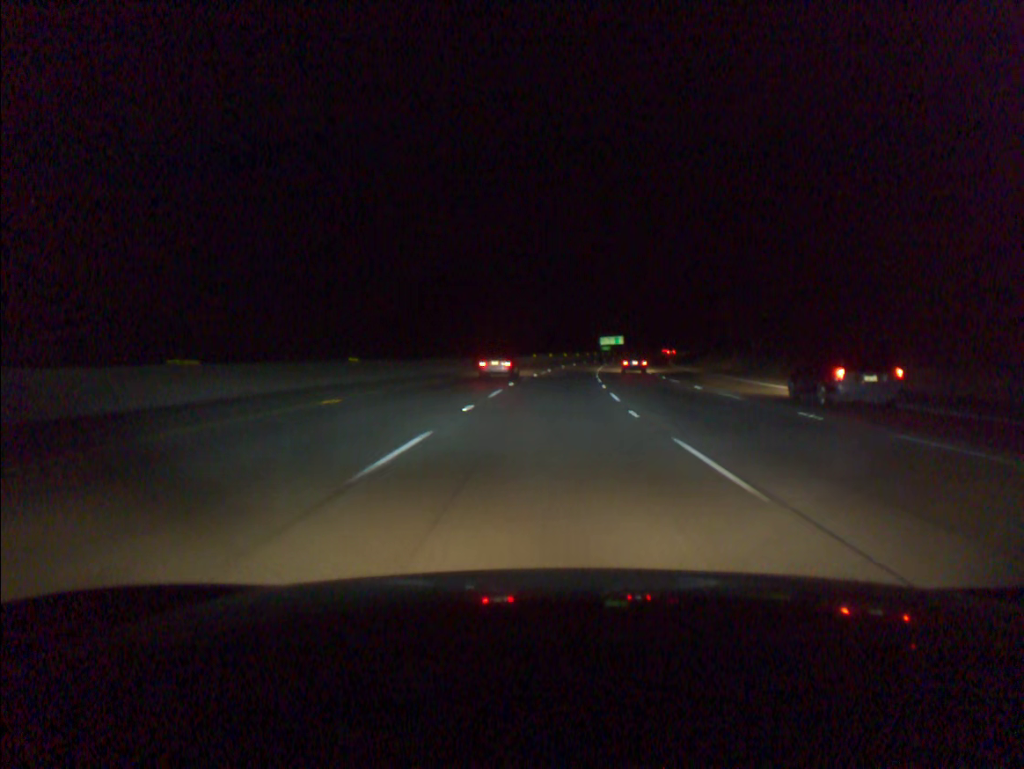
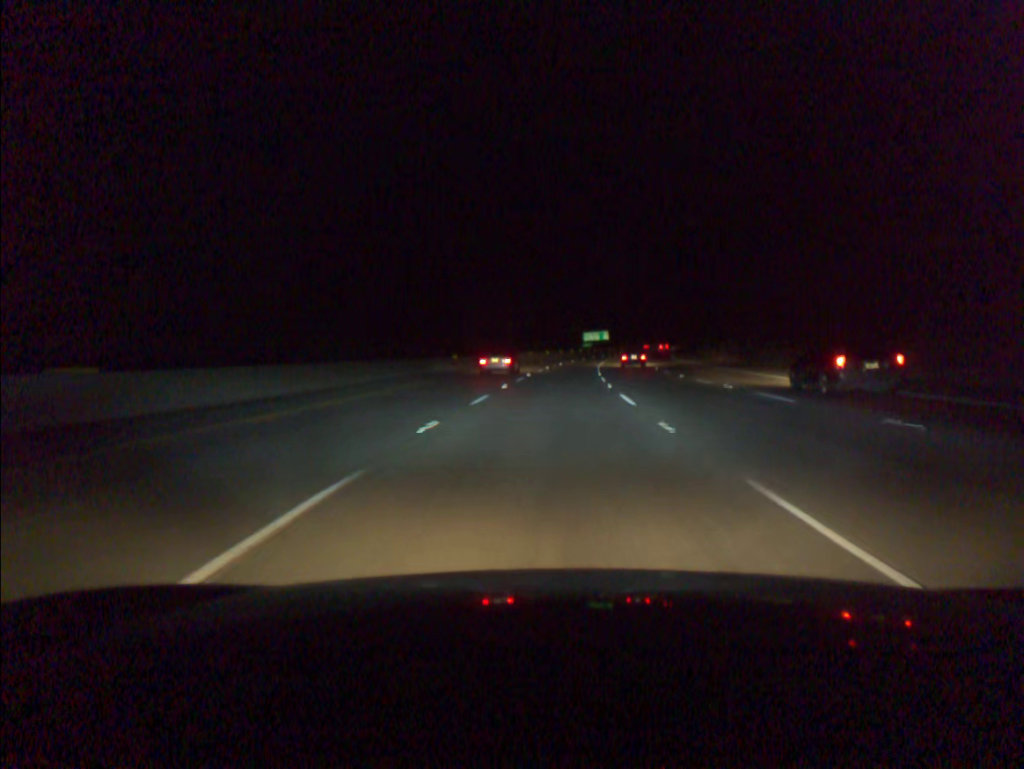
(+0.3, +19.0) m; +2°
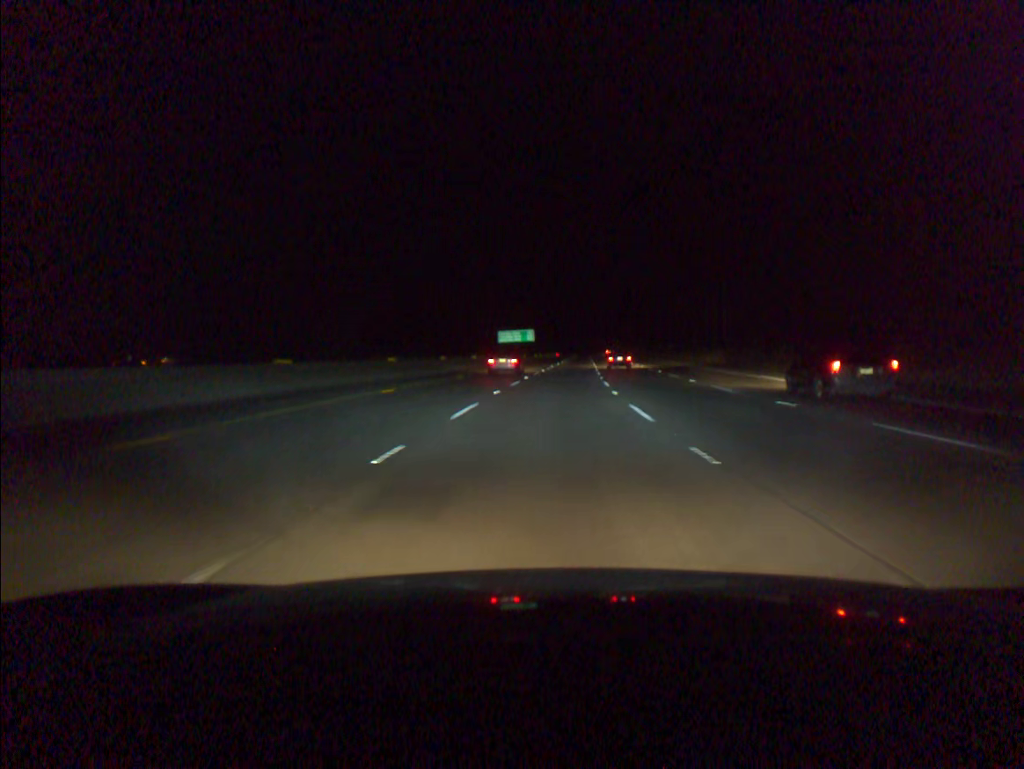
(+4.0, +76.0) m; +6°
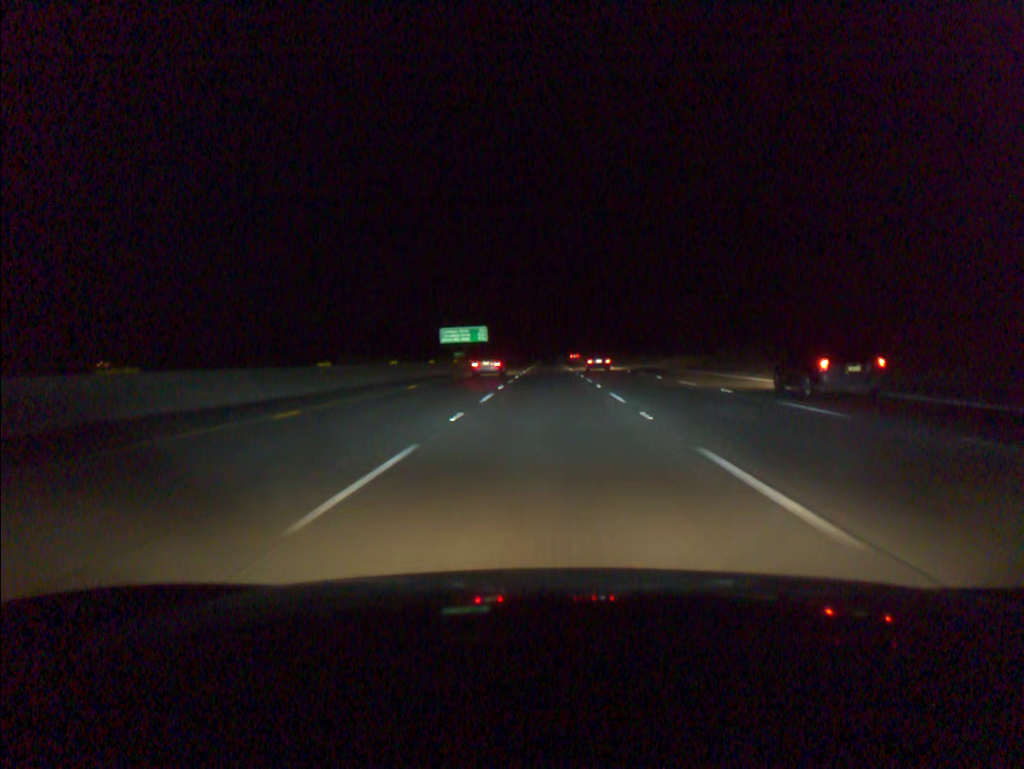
(+1.0, +38.1) m; +3°
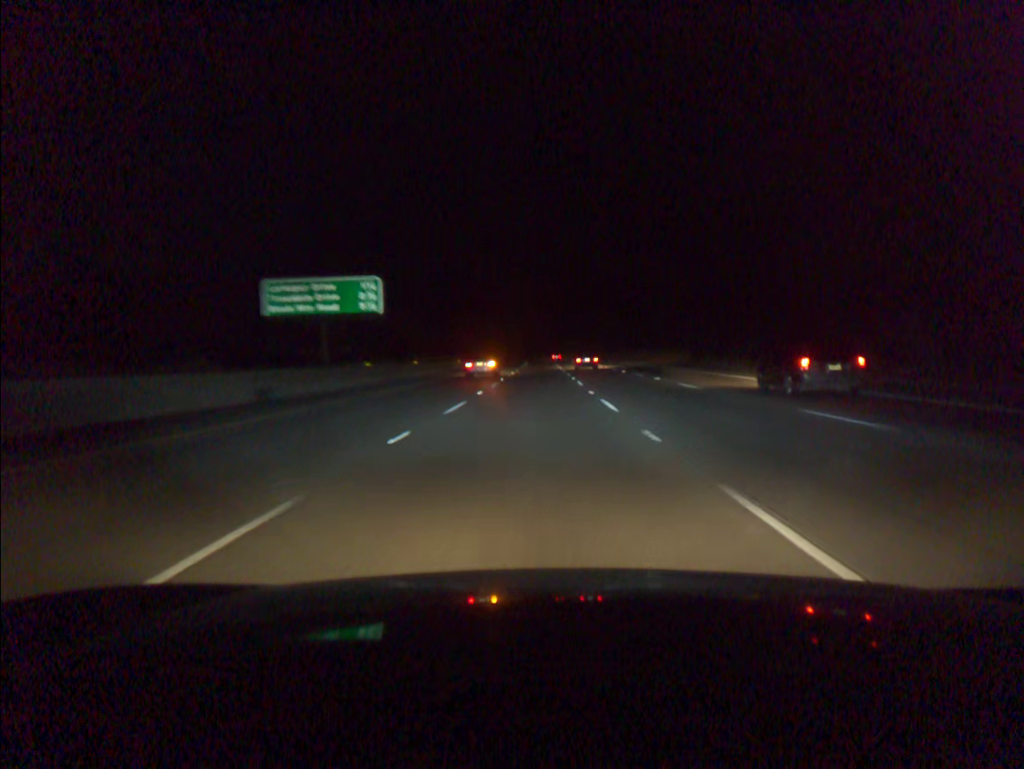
(+0.9, +76.2) m; 0°
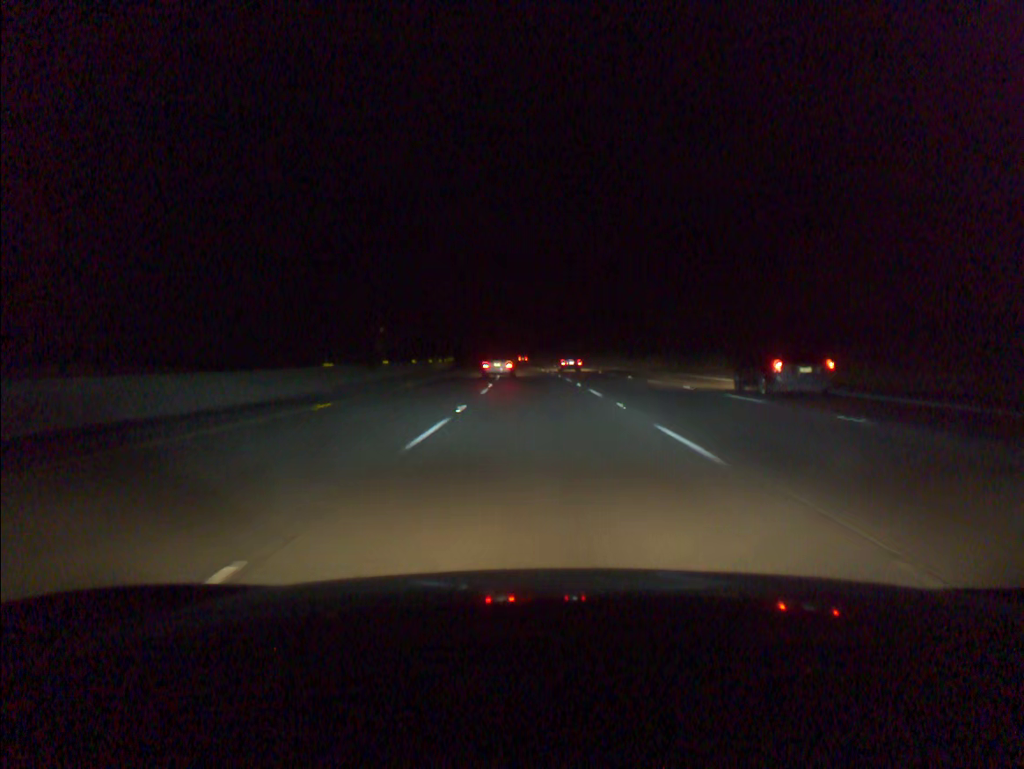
(-0.4, +95.3) m; 0°
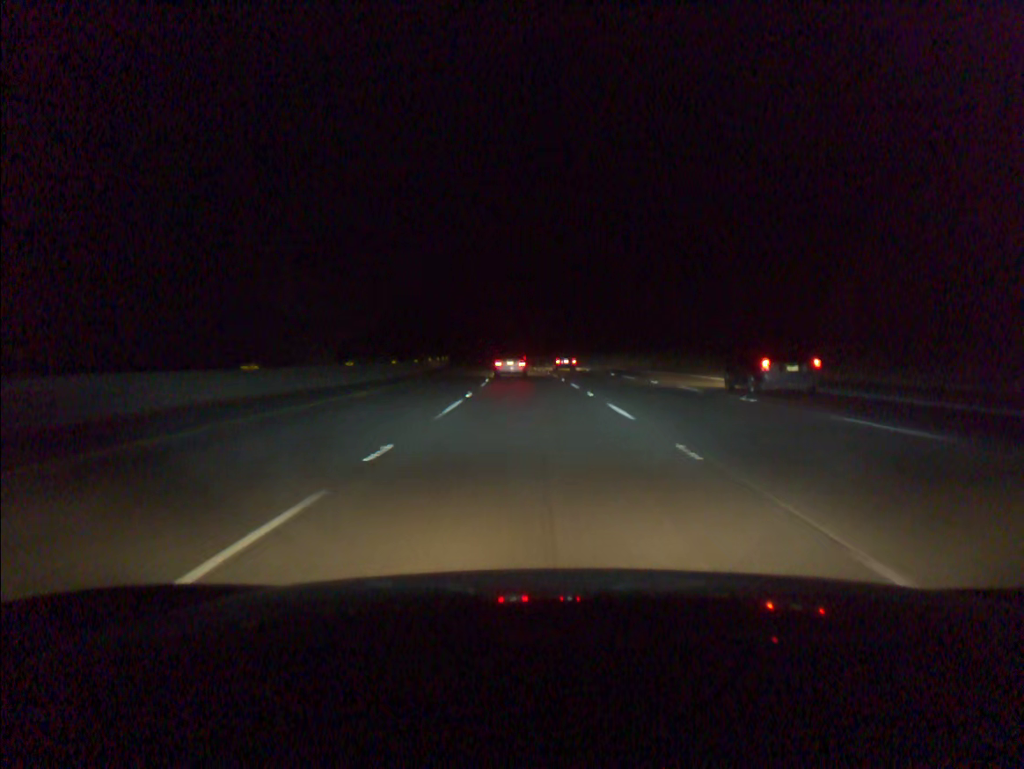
(-0.3, +38.1) m; -1°
